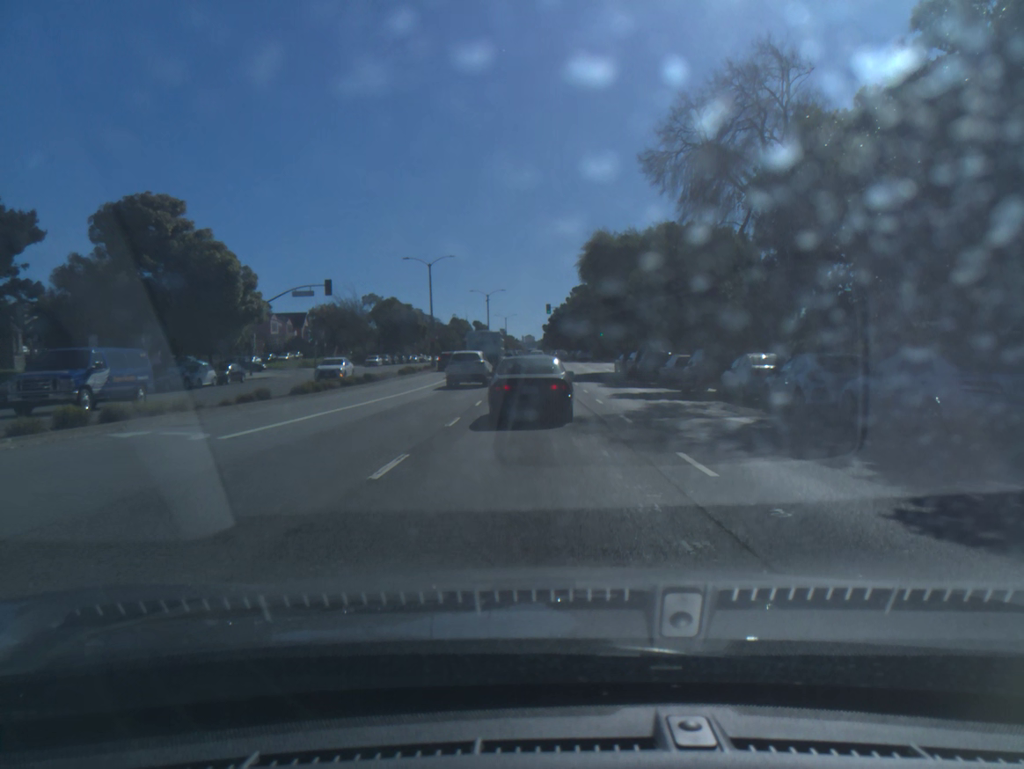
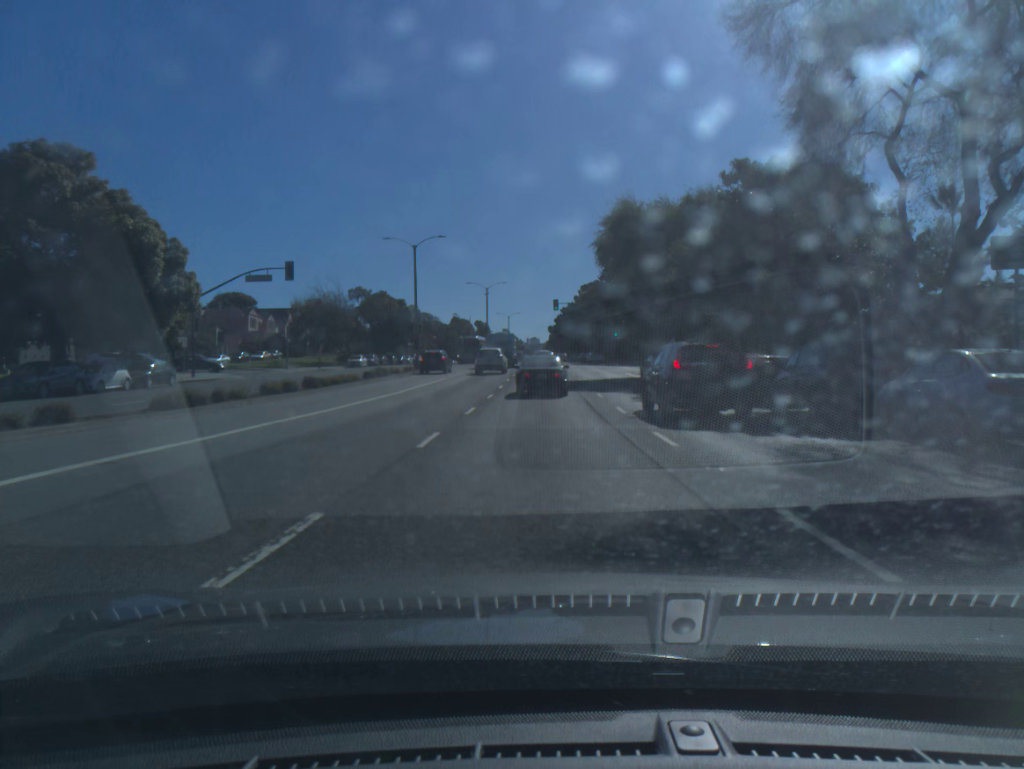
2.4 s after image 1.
(-0.2, +11.2) m; -1°
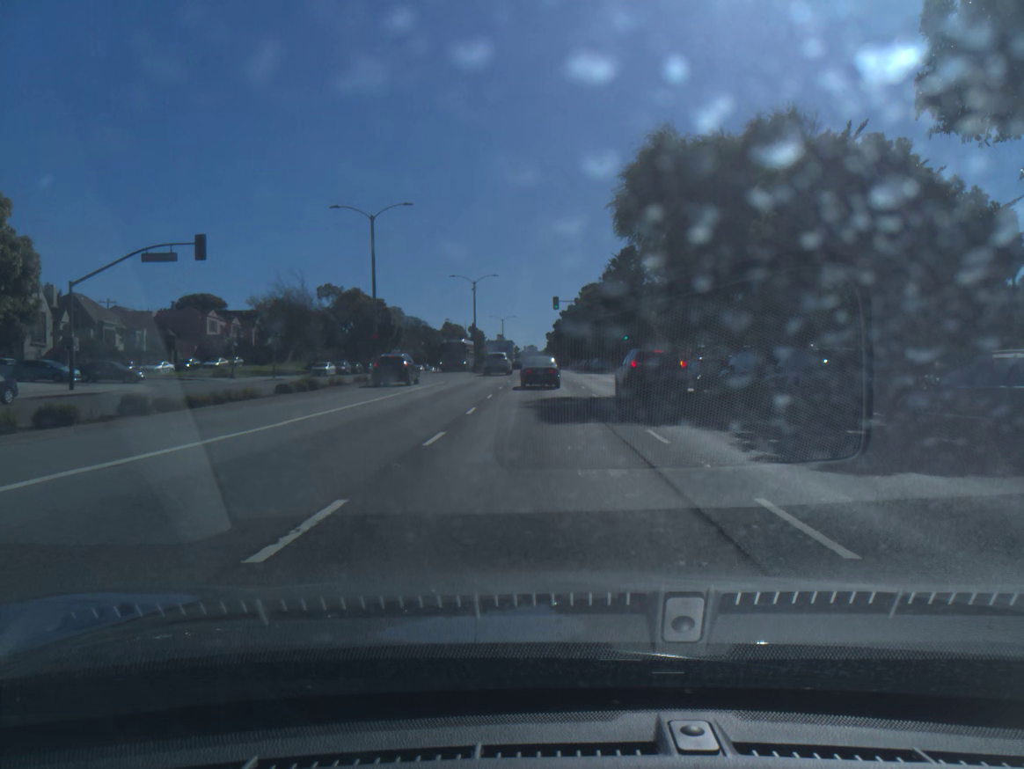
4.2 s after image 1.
(0.0, +13.6) m; 0°
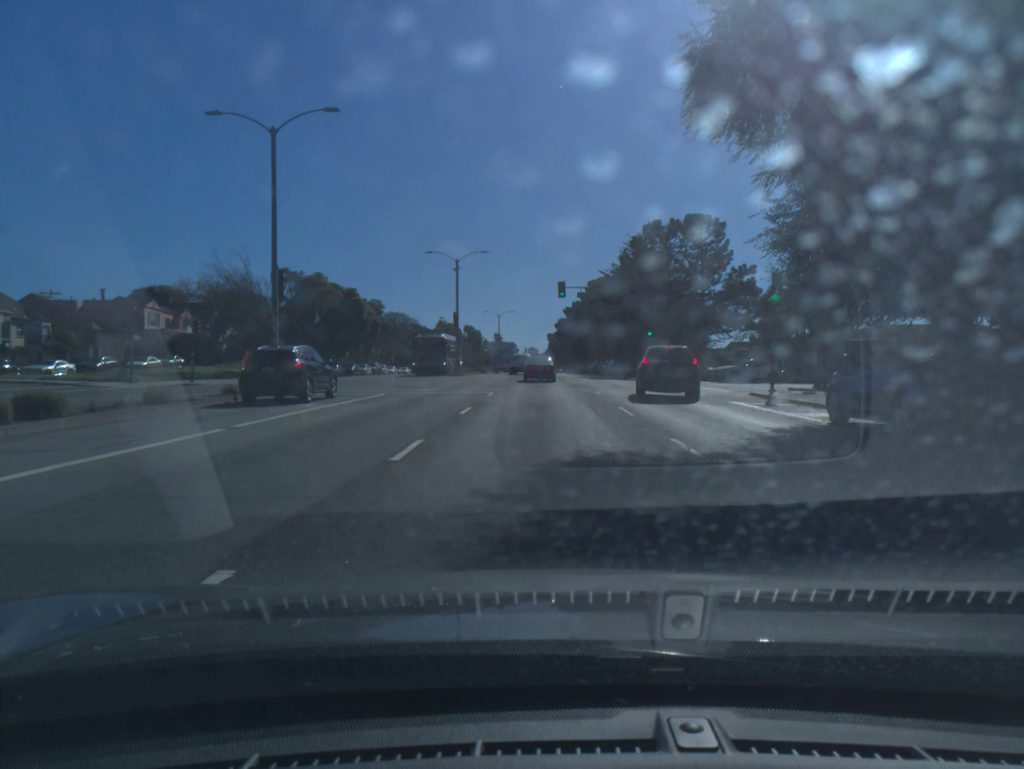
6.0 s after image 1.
(-0.1, +17.2) m; 0°
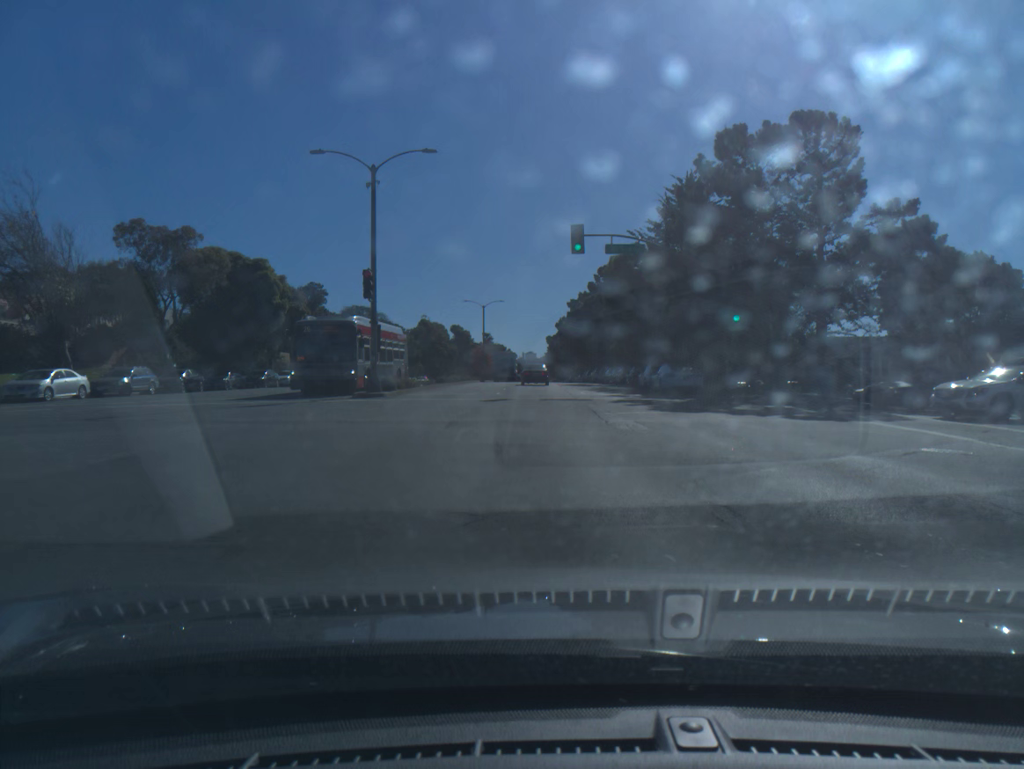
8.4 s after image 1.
(0.0, +28.5) m; 0°
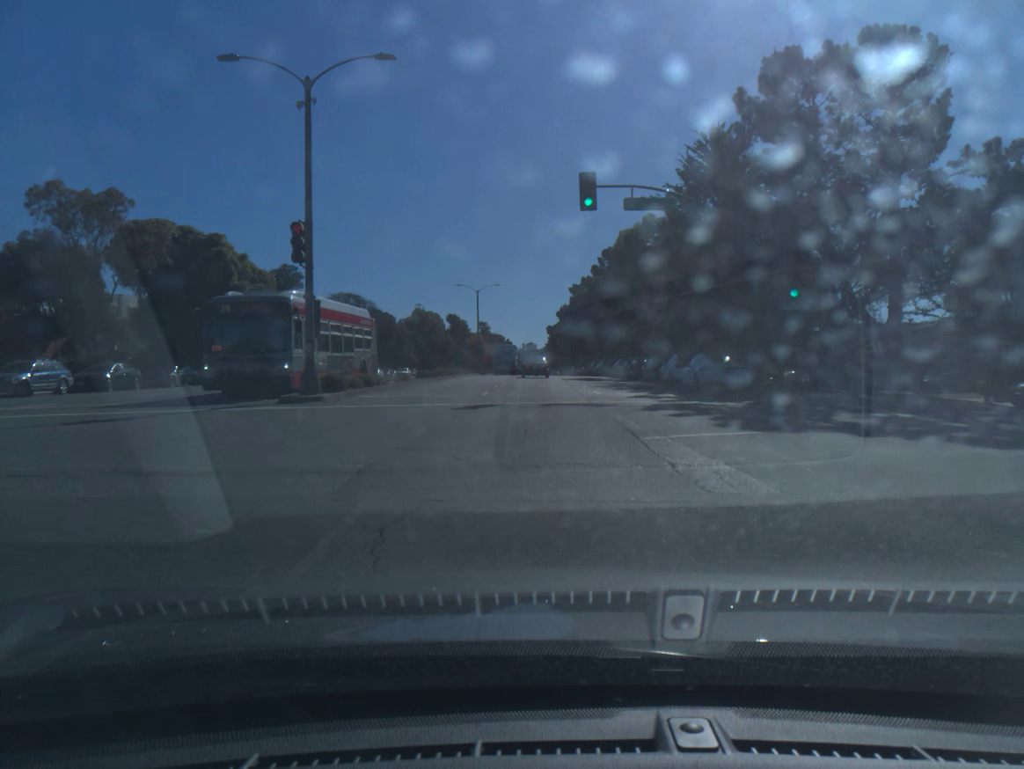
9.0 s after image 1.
(0.0, +8.0) m; 0°
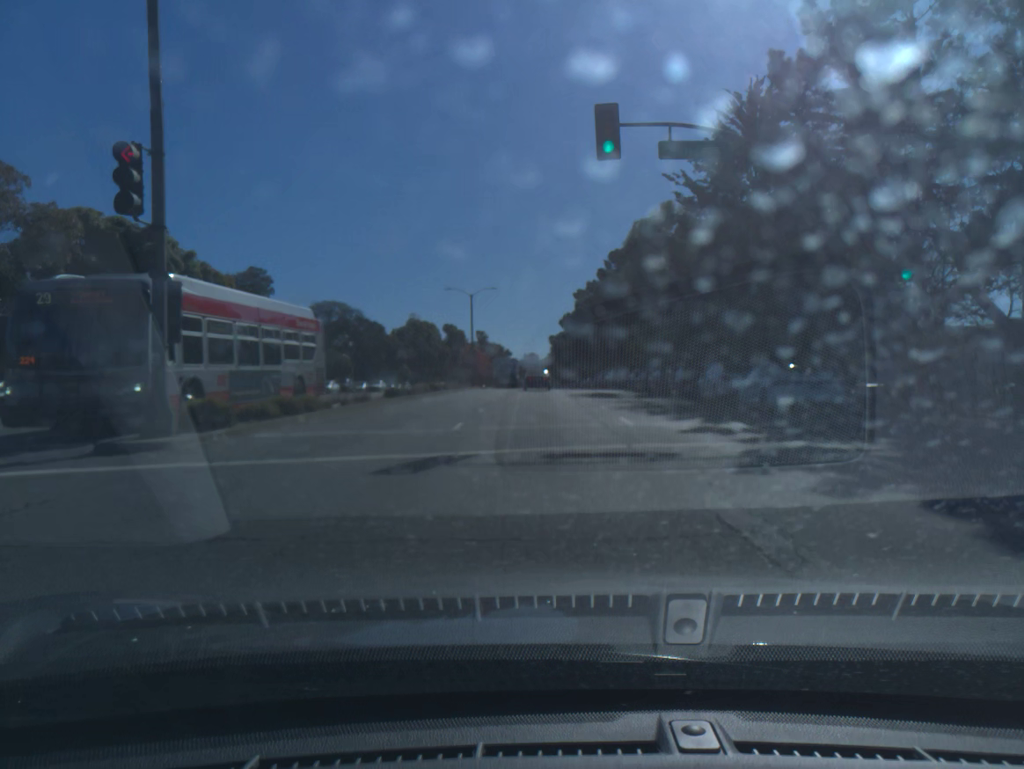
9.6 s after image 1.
(0.0, +8.3) m; 0°
